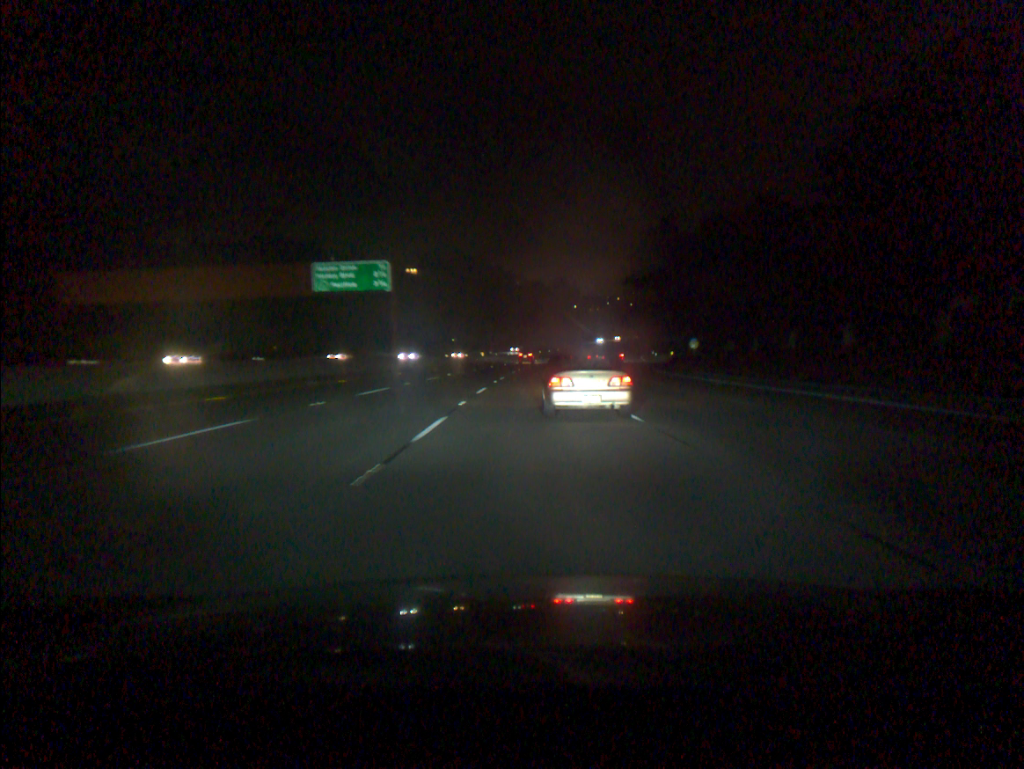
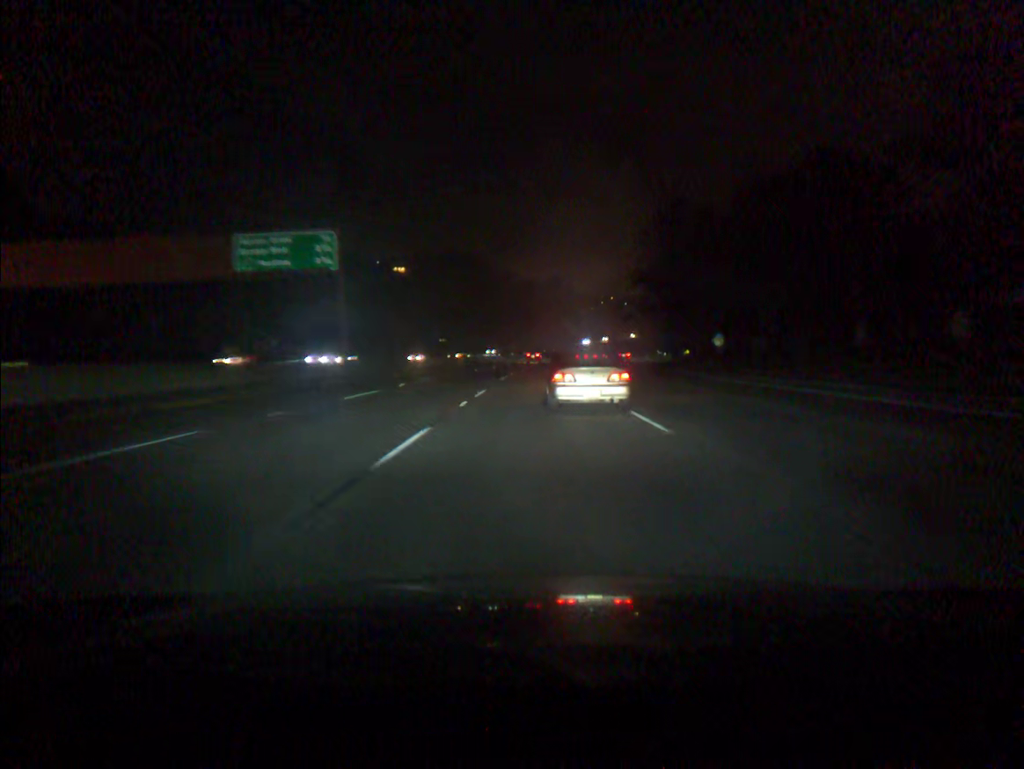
(+0.1, +17.4) m; 0°
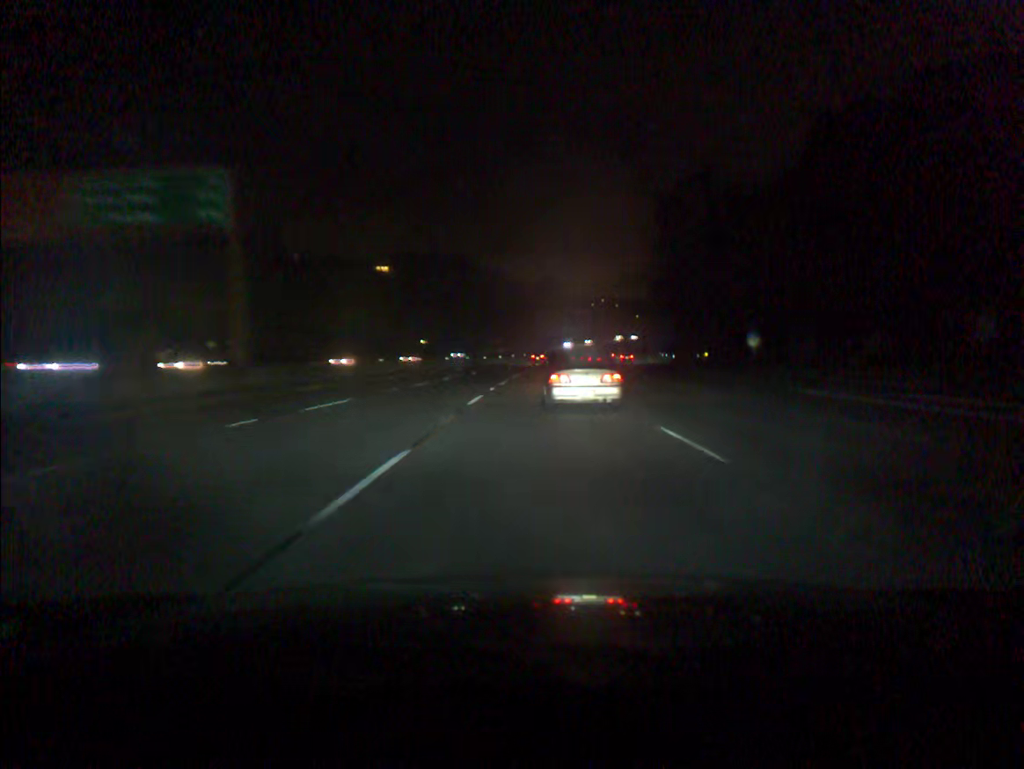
(+0.1, +17.5) m; +1°
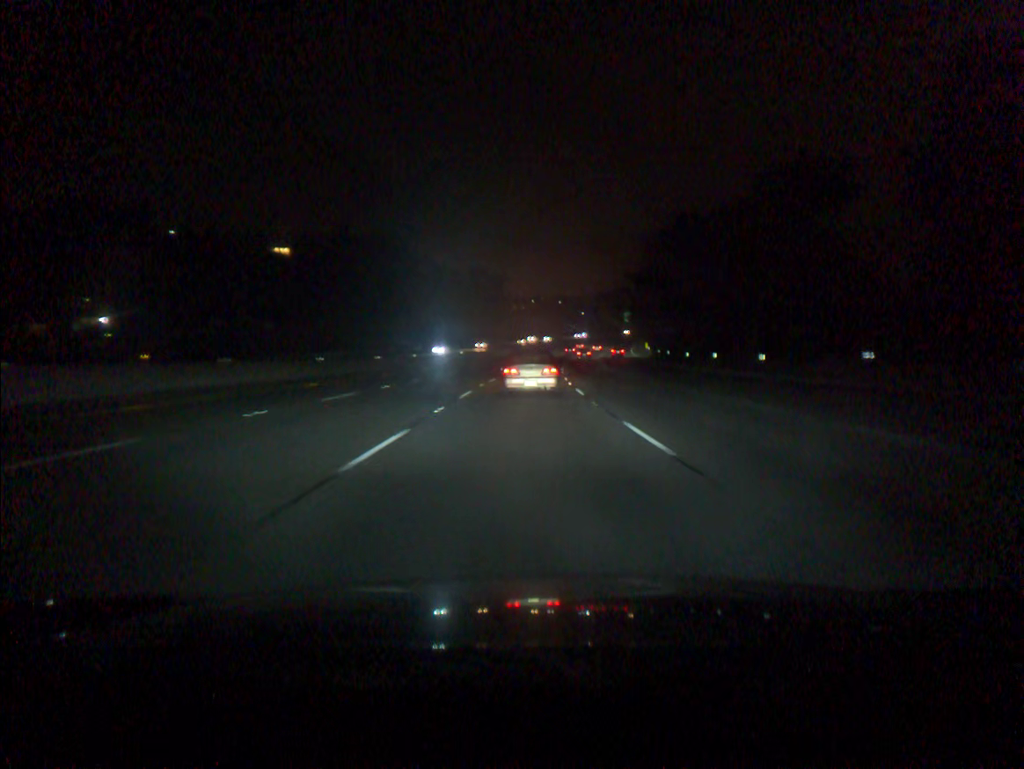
(+2.9, +70.1) m; +5°
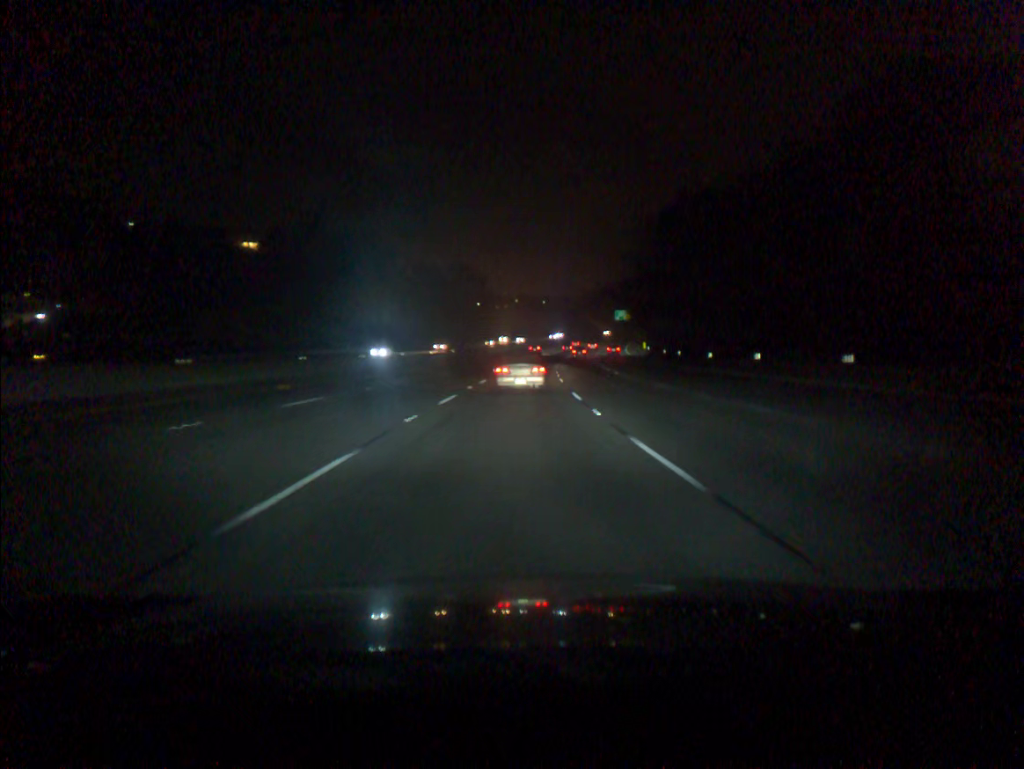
(+0.2, +17.4) m; +1°
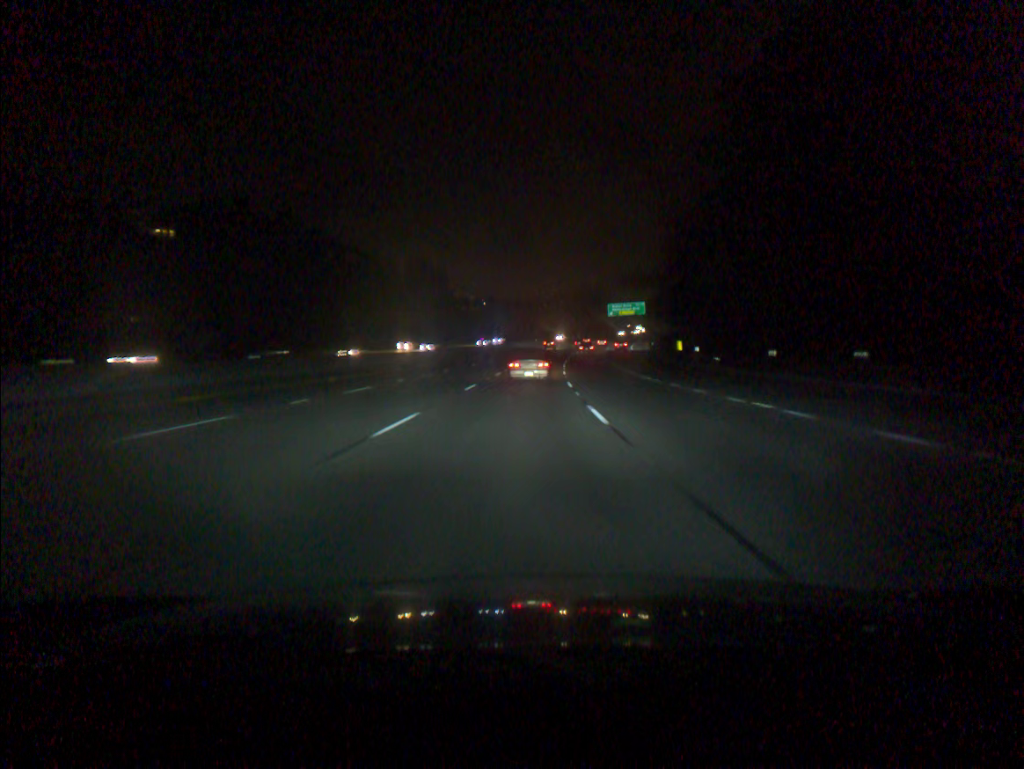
(+1.0, +51.8) m; +2°
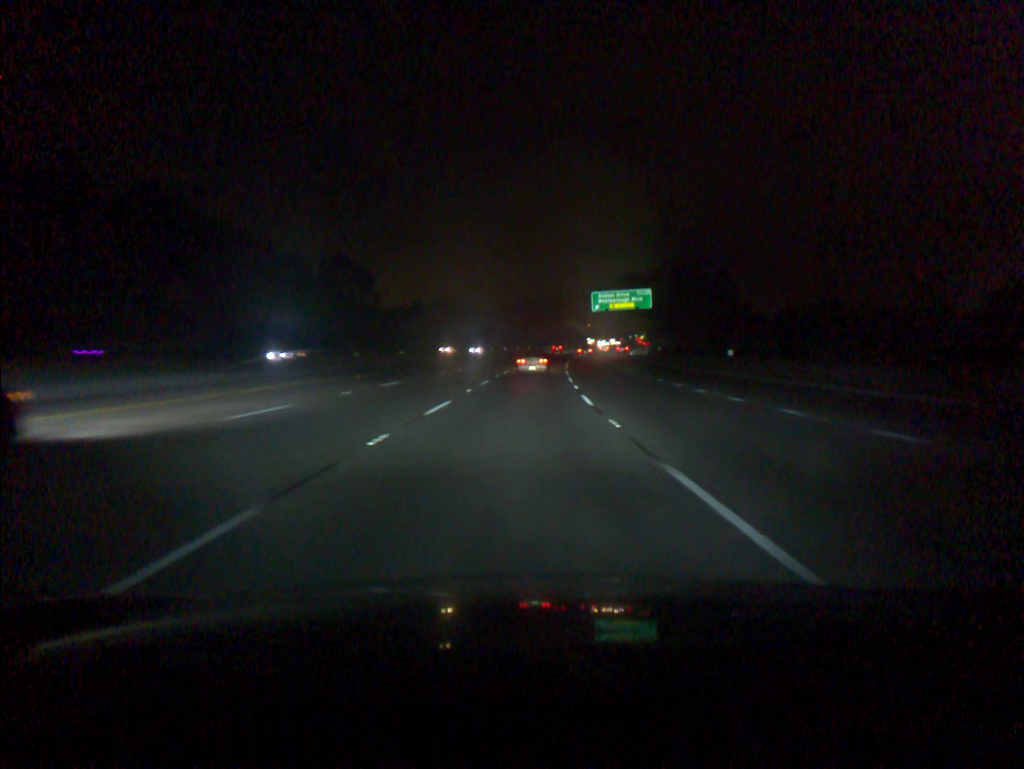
(+2.4, +68.1) m; +4°
